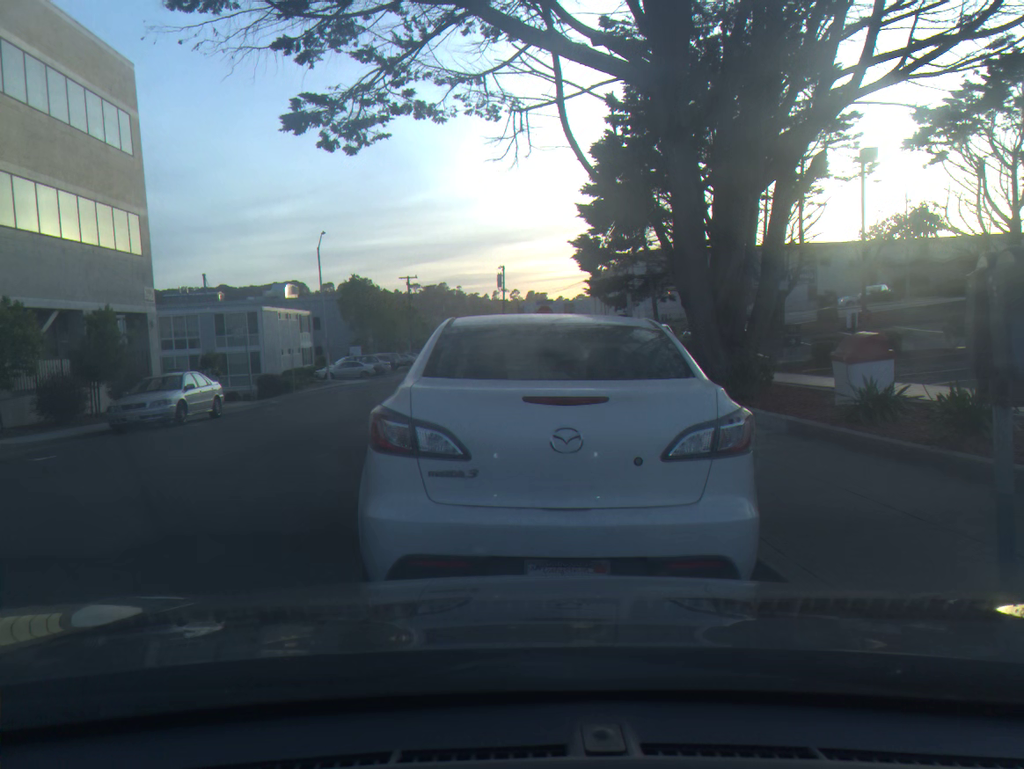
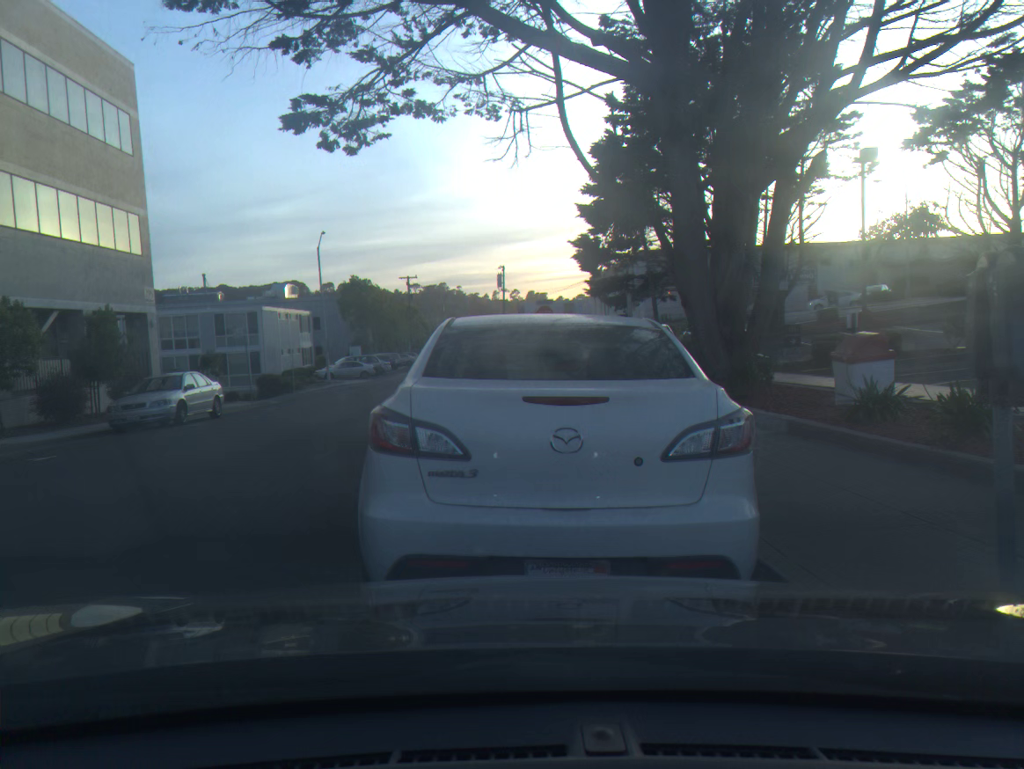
(0.0, 0.0) m; 0°
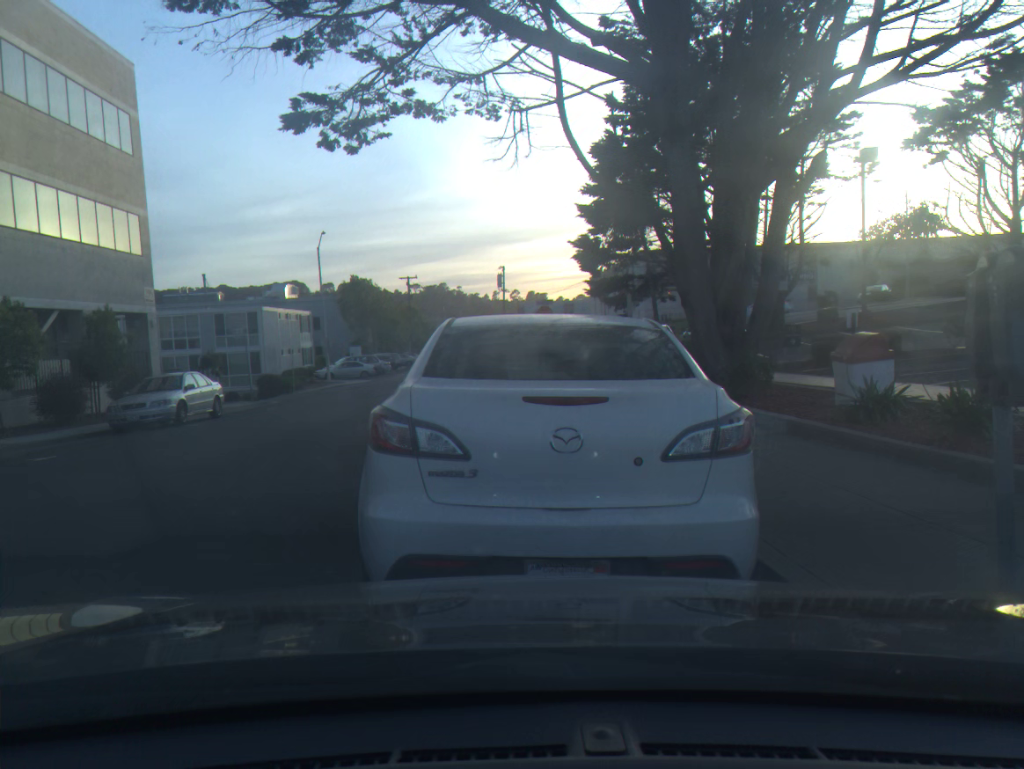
(0.0, 0.0) m; 0°
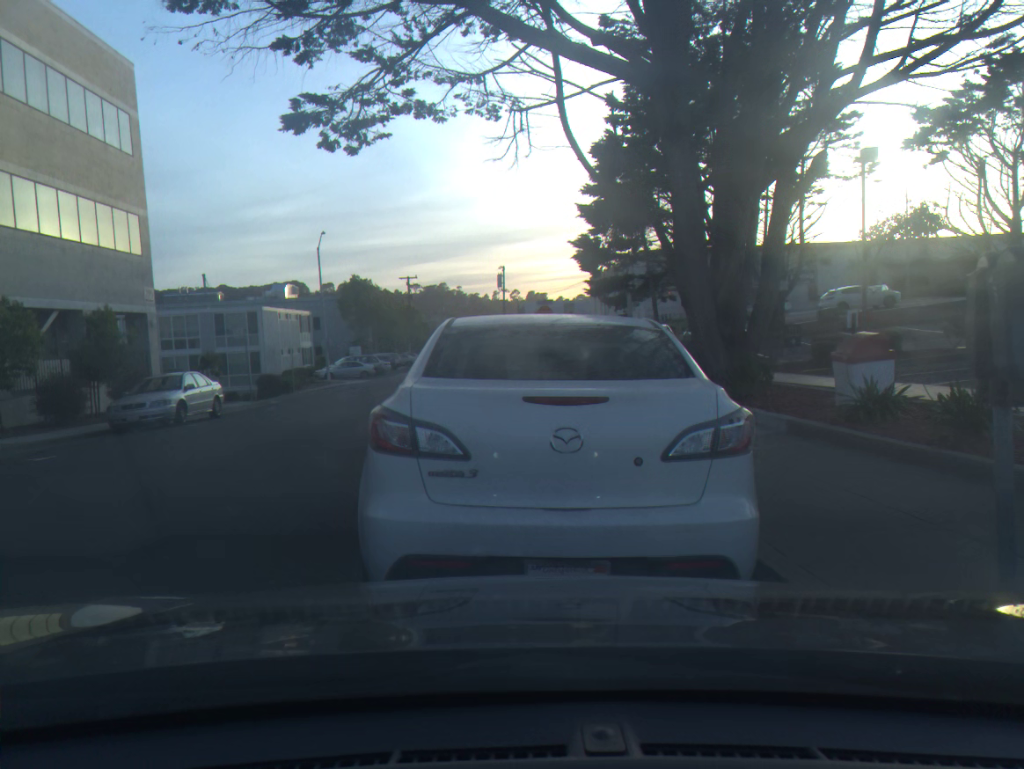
(0.0, 0.0) m; 0°
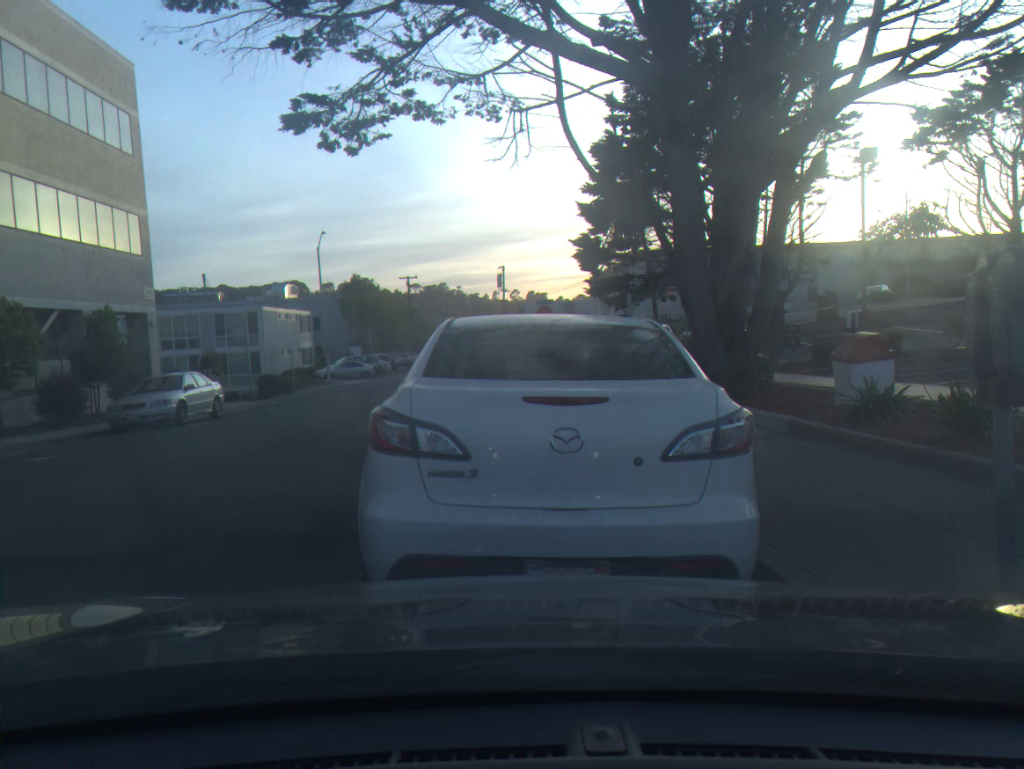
(0.0, 0.0) m; 0°
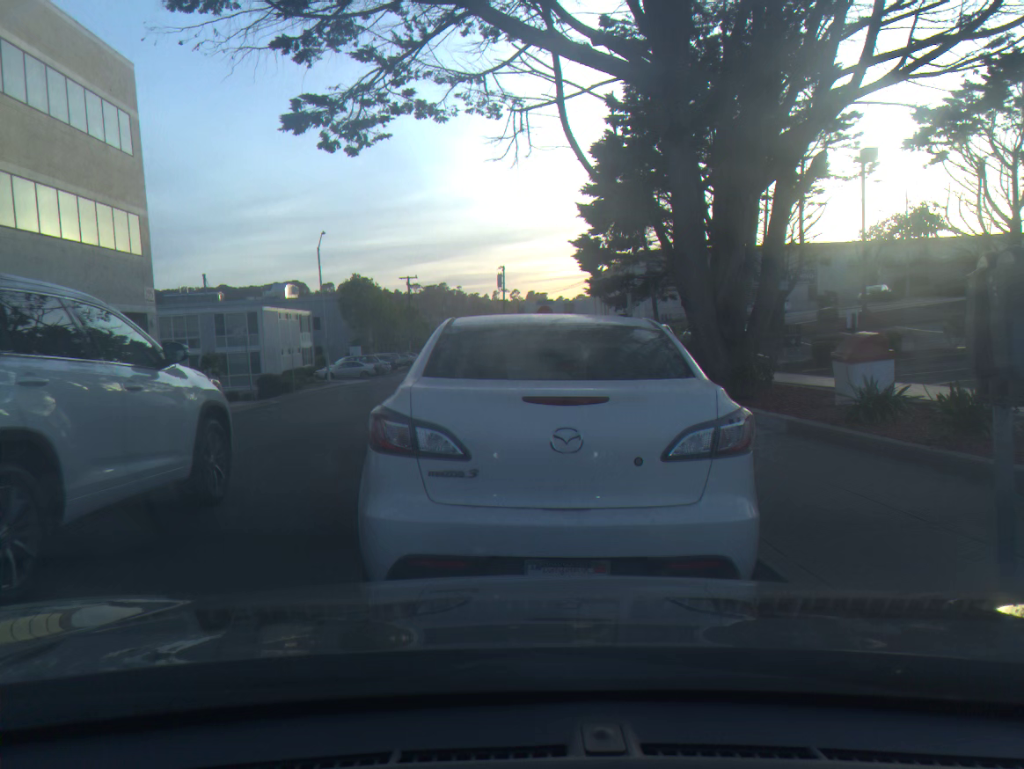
(0.0, 0.0) m; 0°
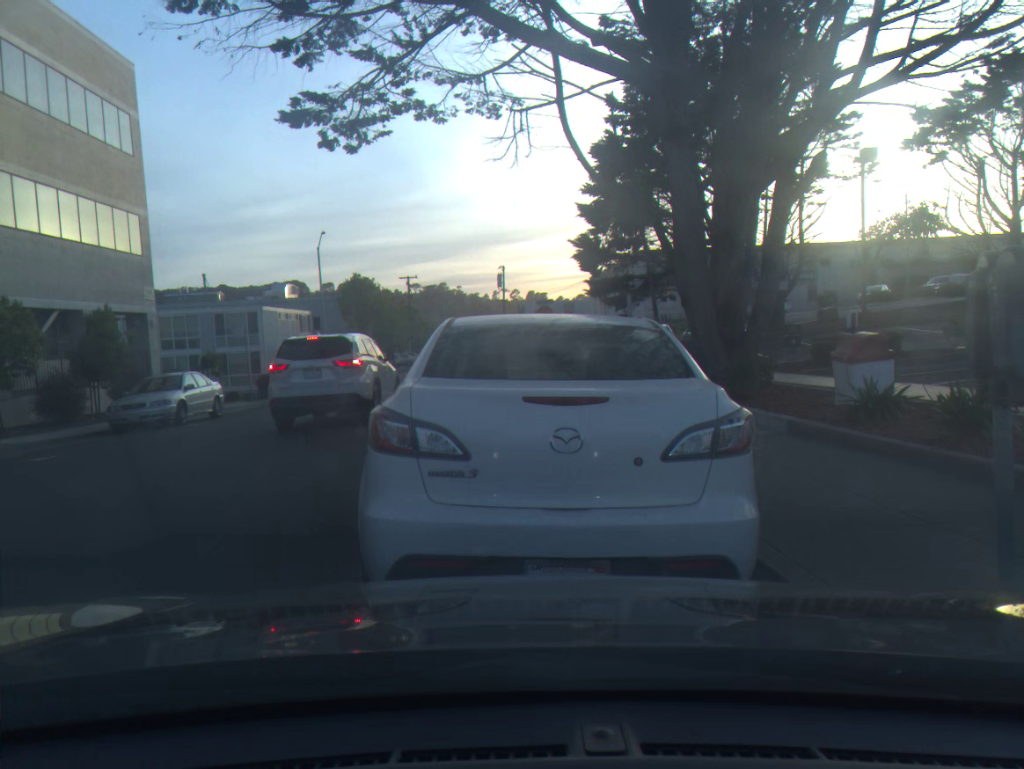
(0.0, 0.0) m; 0°
